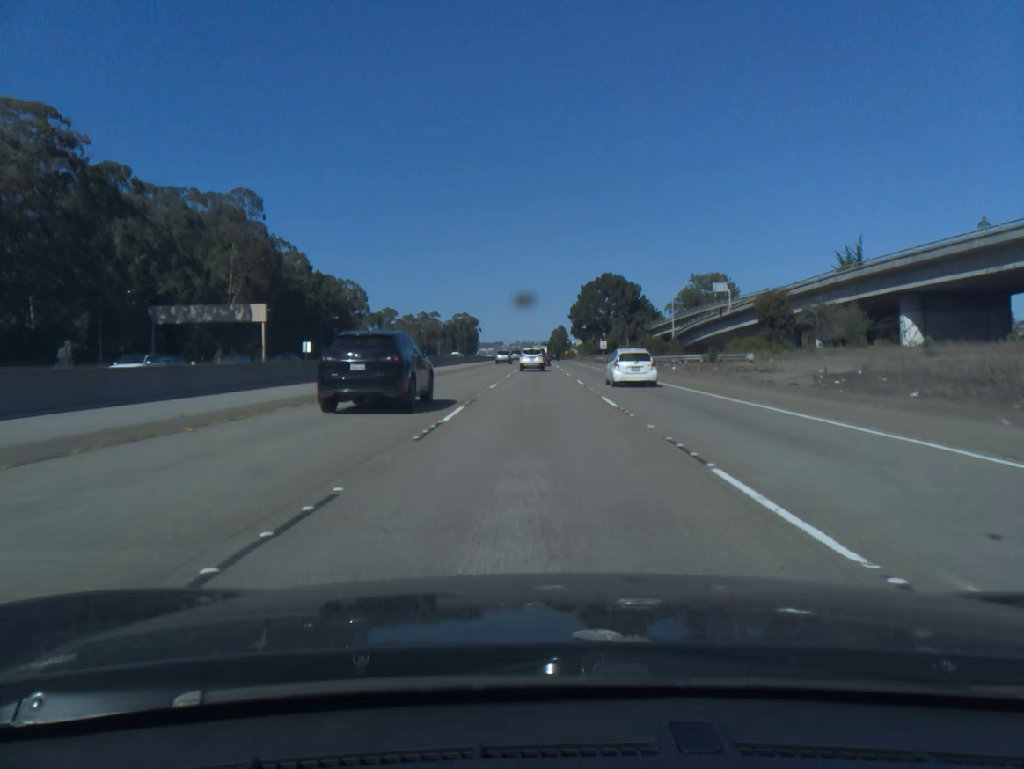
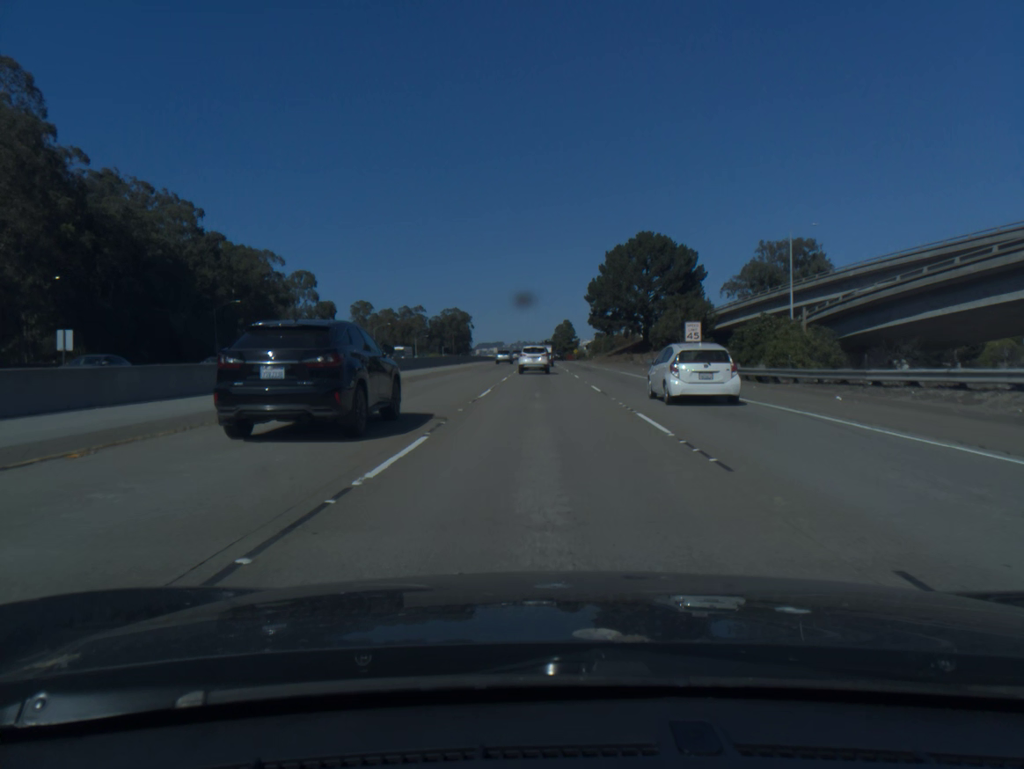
(-0.2, +65.4) m; 0°
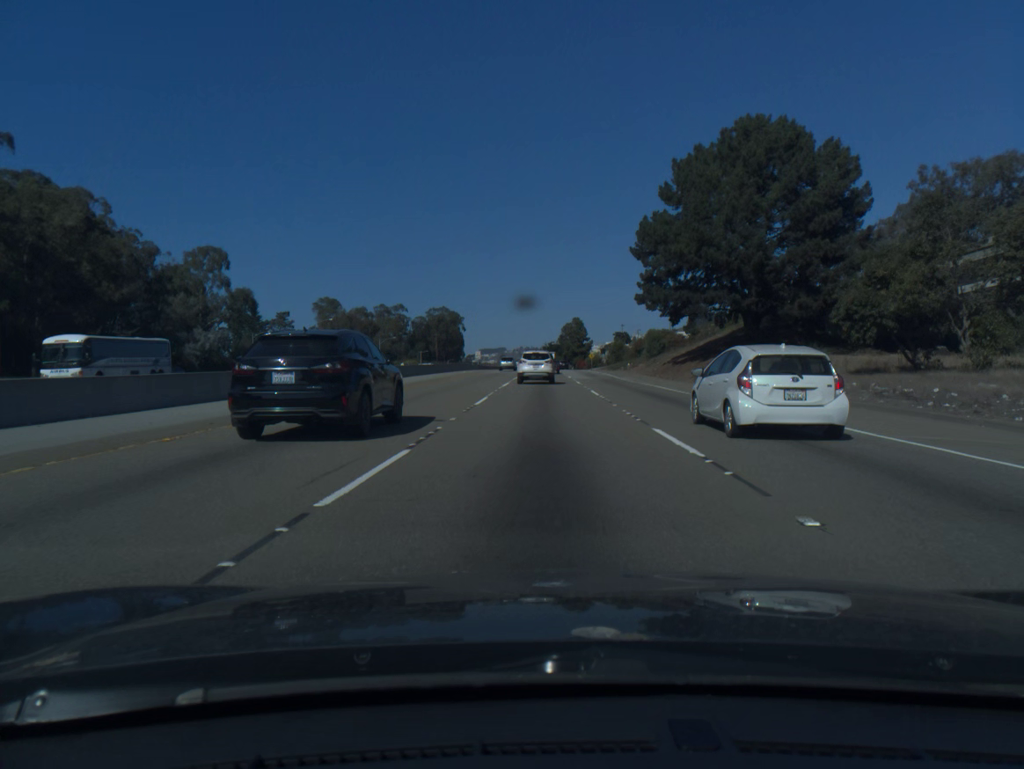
(0.0, +59.8) m; 0°
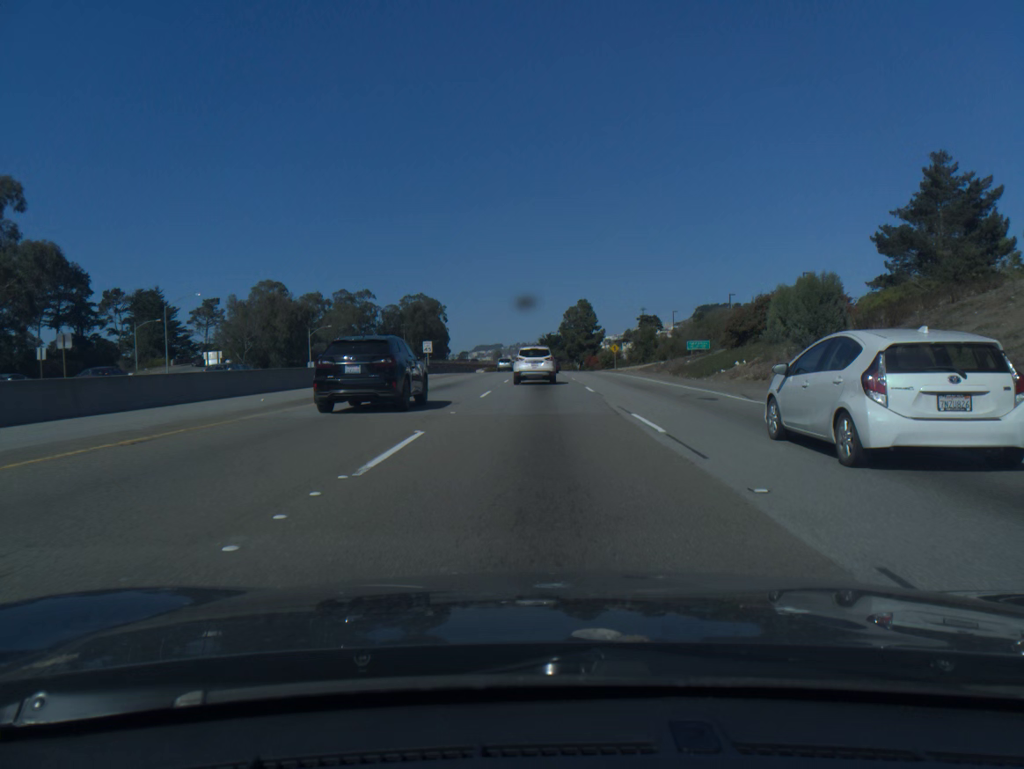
(+0.1, +57.4) m; 0°
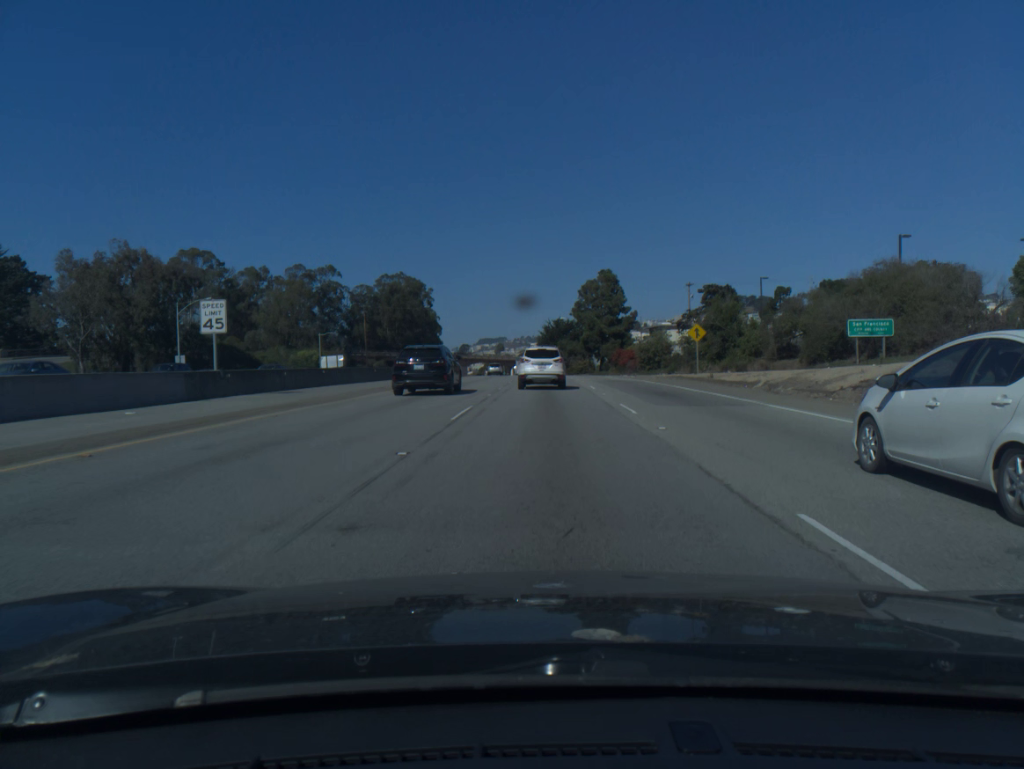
(-0.2, +53.1) m; 0°
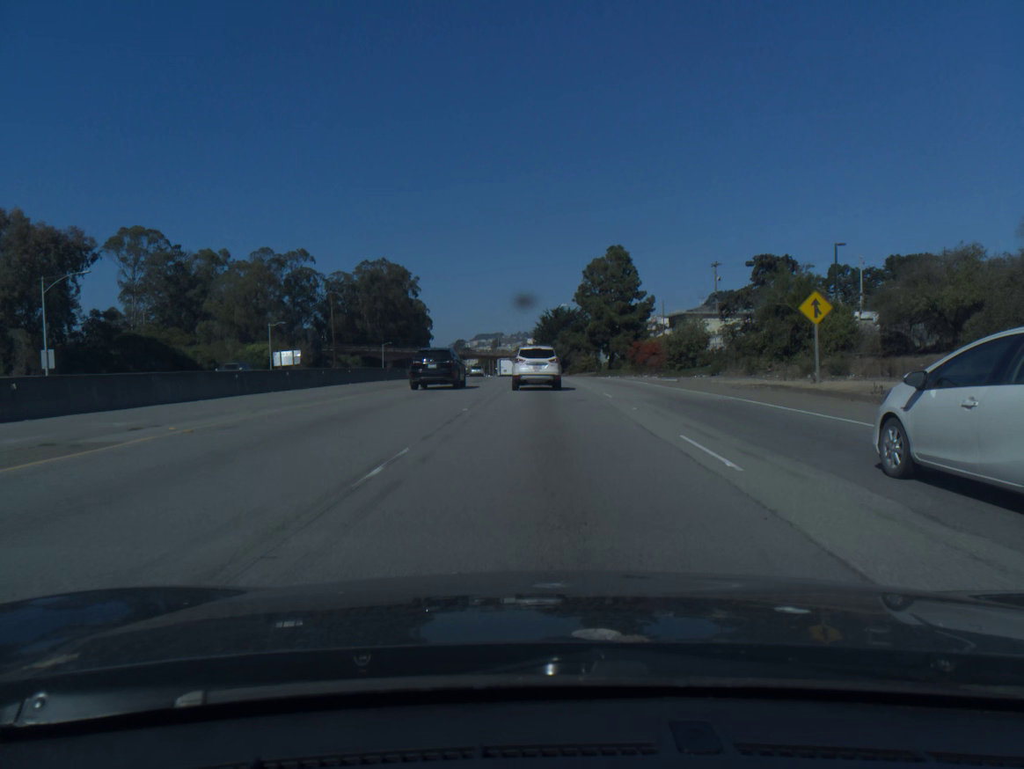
(0.0, +23.1) m; 0°
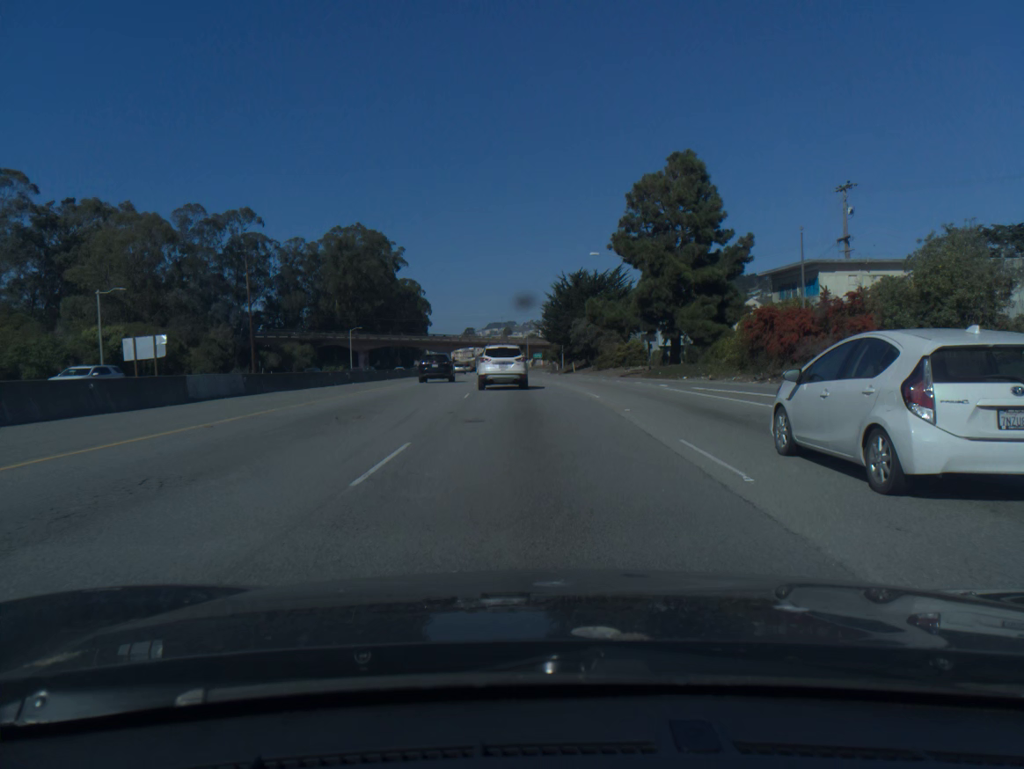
(0.0, +45.0) m; -1°
